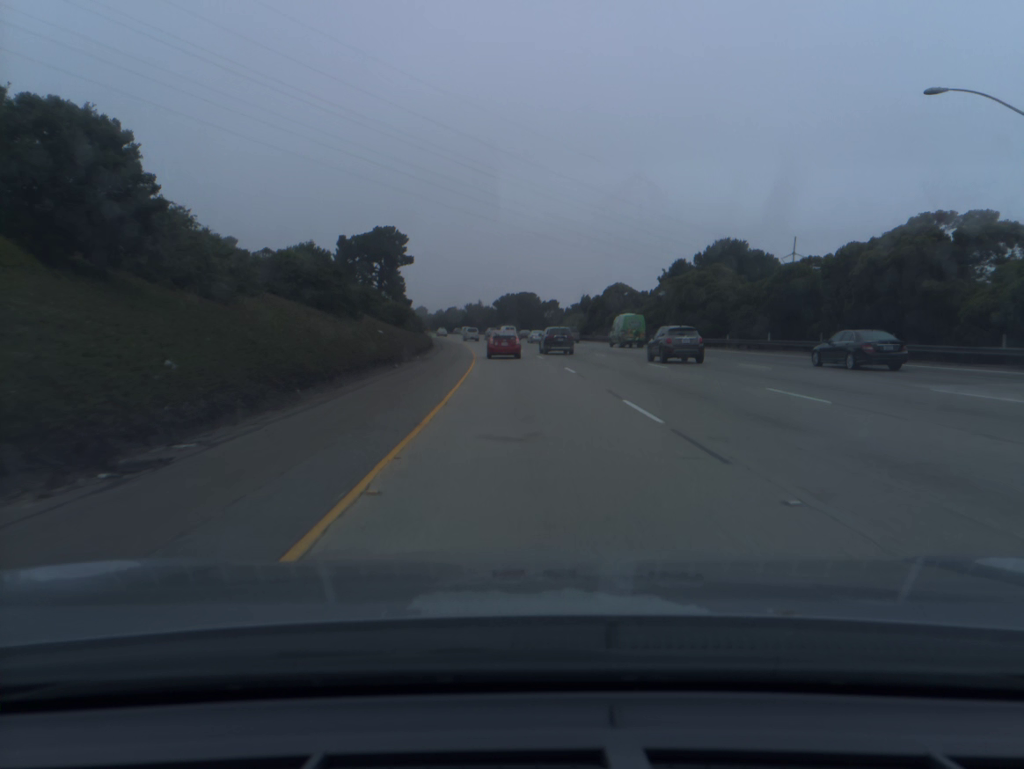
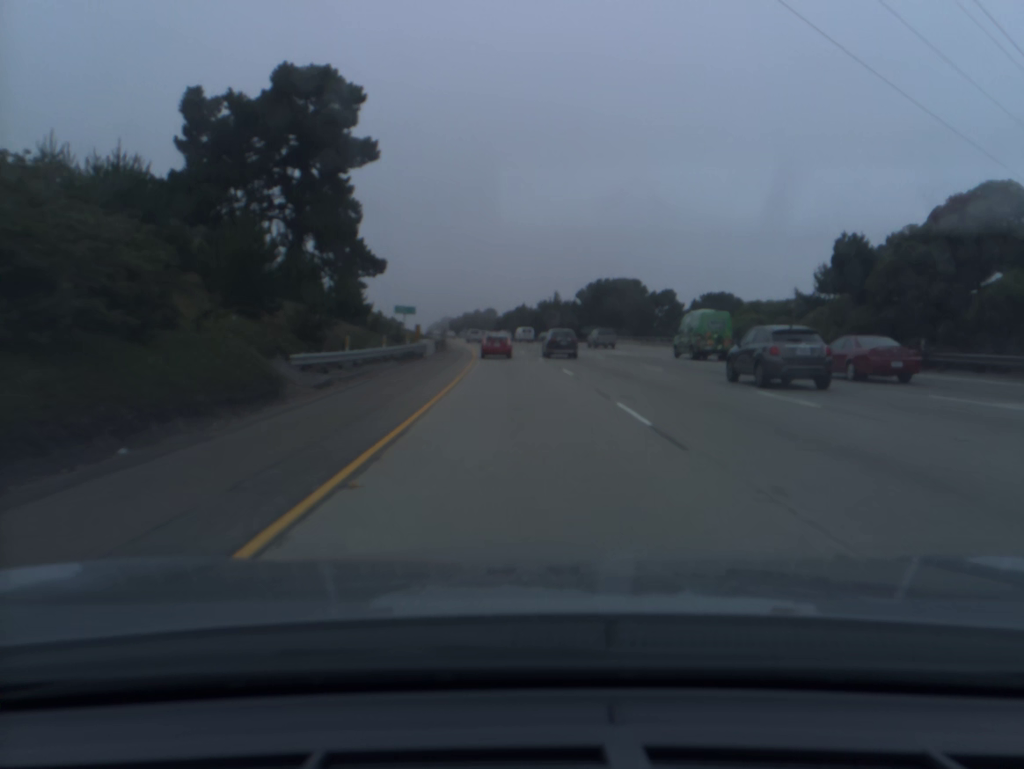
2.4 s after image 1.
(-3.5, +72.4) m; -6°
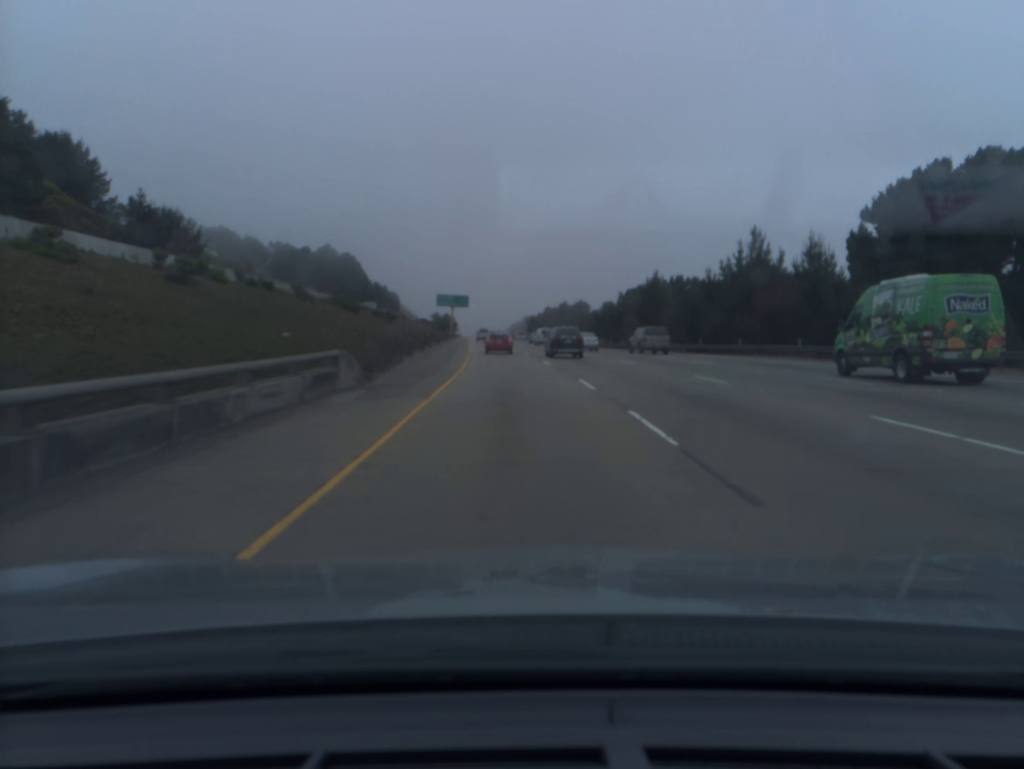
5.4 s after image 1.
(-4.9, +89.3) m; -6°
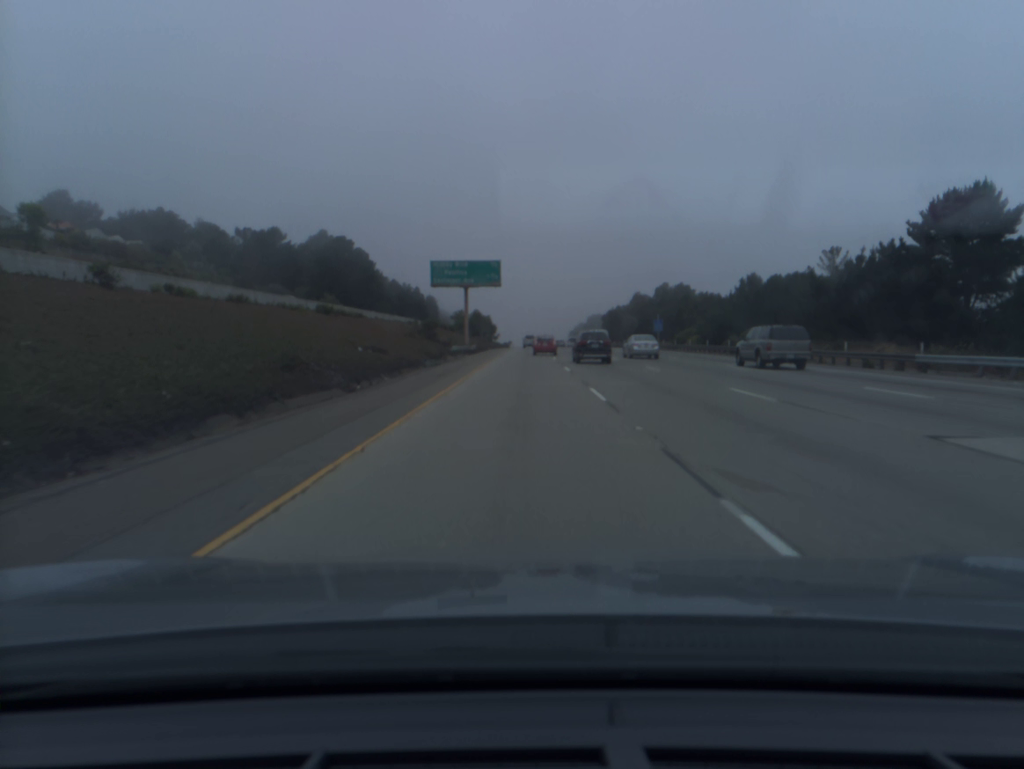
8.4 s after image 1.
(-4.2, +89.0) m; -4°
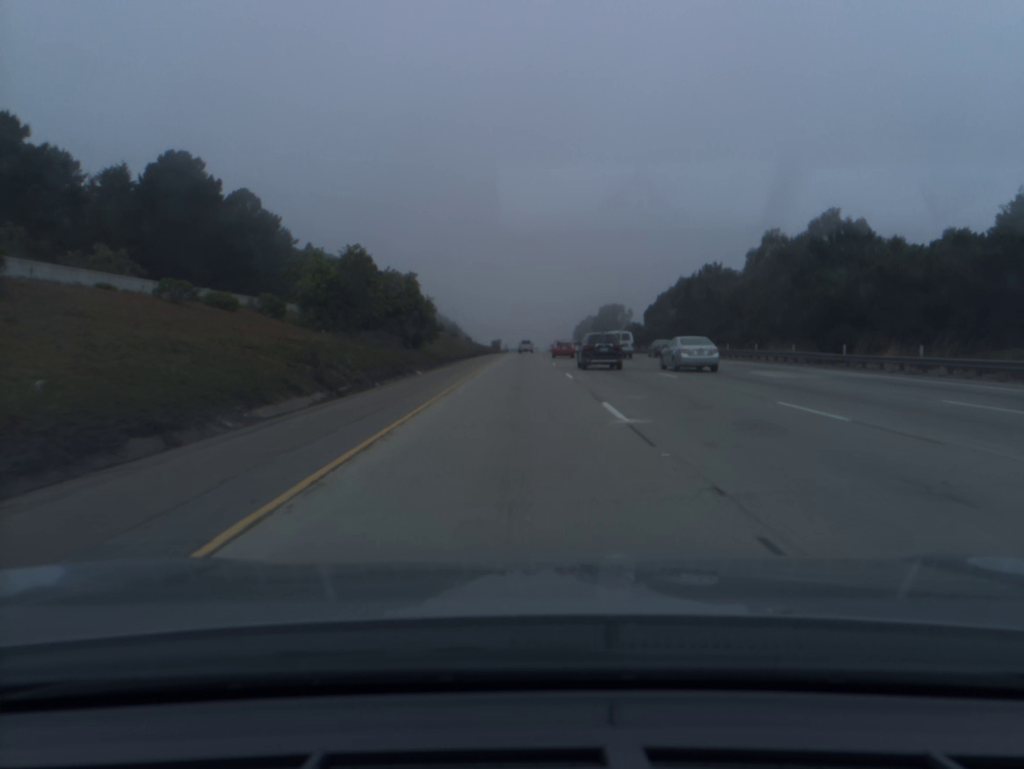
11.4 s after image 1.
(+0.3, +91.7) m; 0°
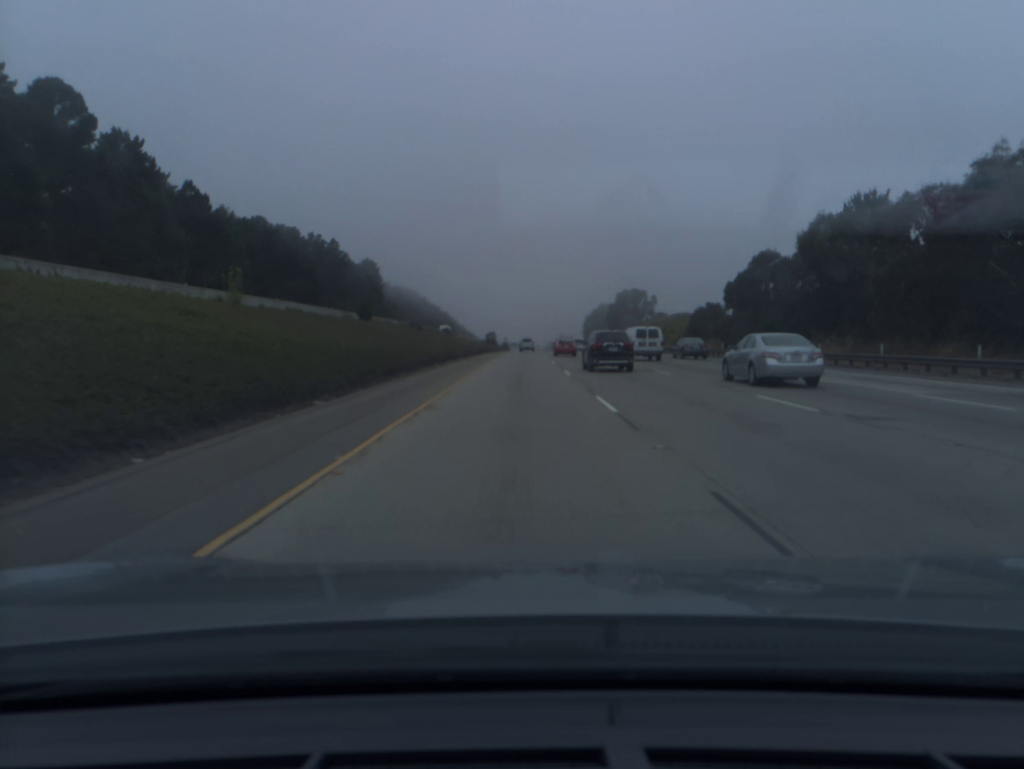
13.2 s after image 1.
(0.0, +57.1) m; 0°
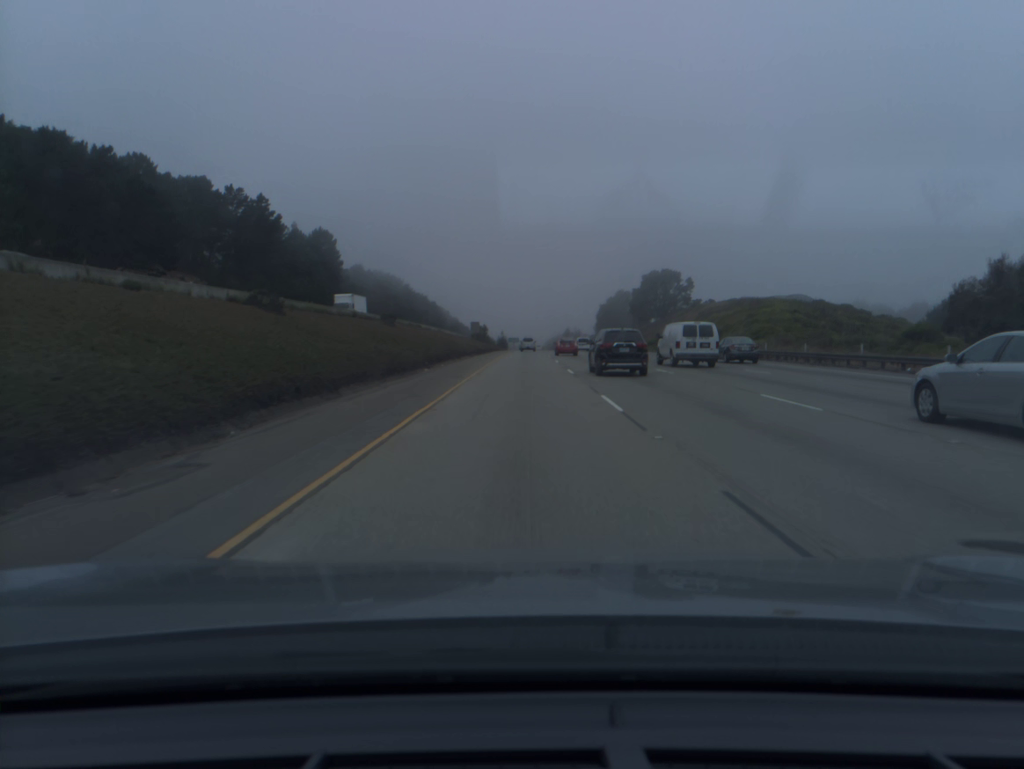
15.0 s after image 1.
(-0.1, +58.0) m; 0°
